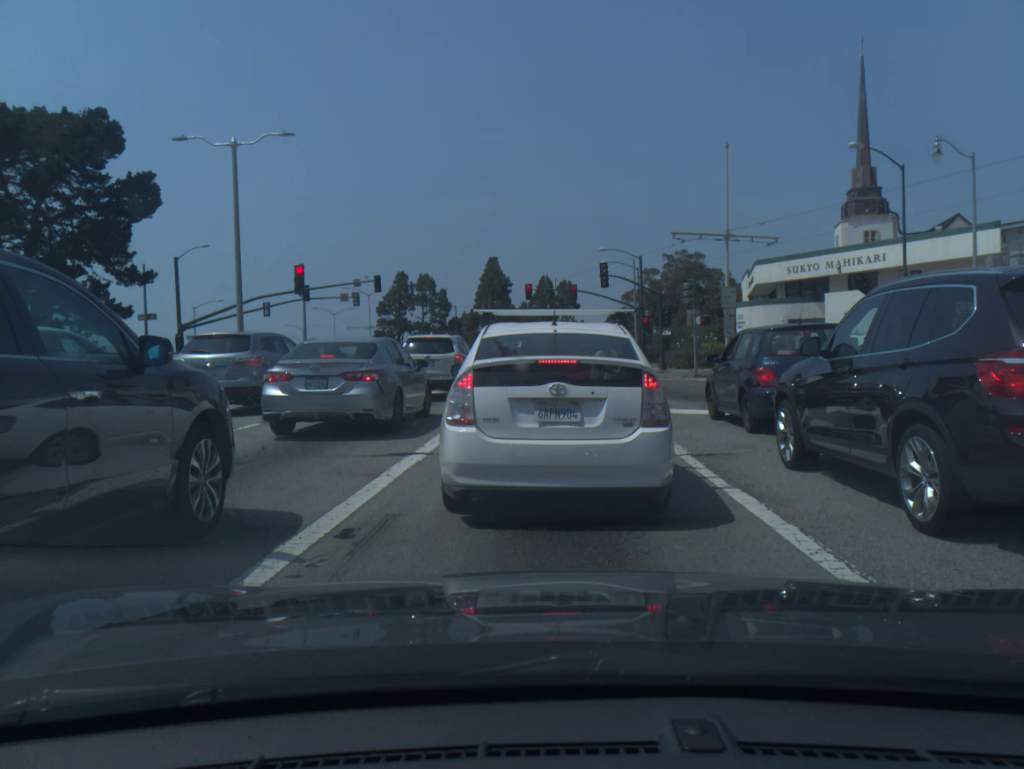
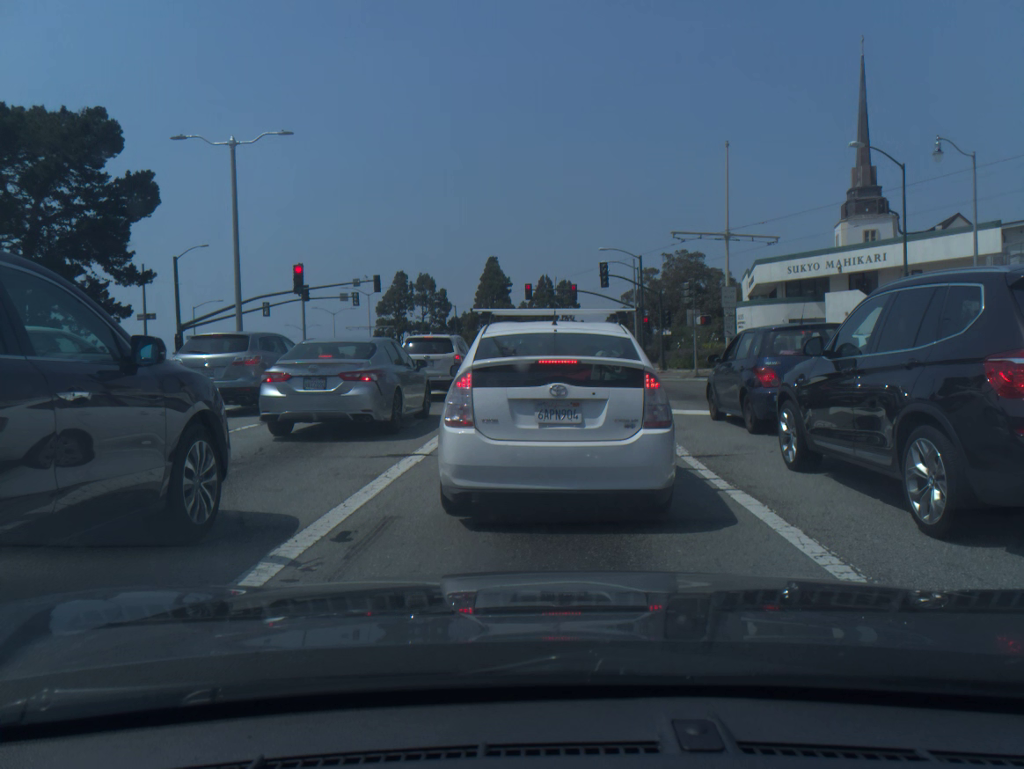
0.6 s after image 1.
(0.0, +0.1) m; 0°
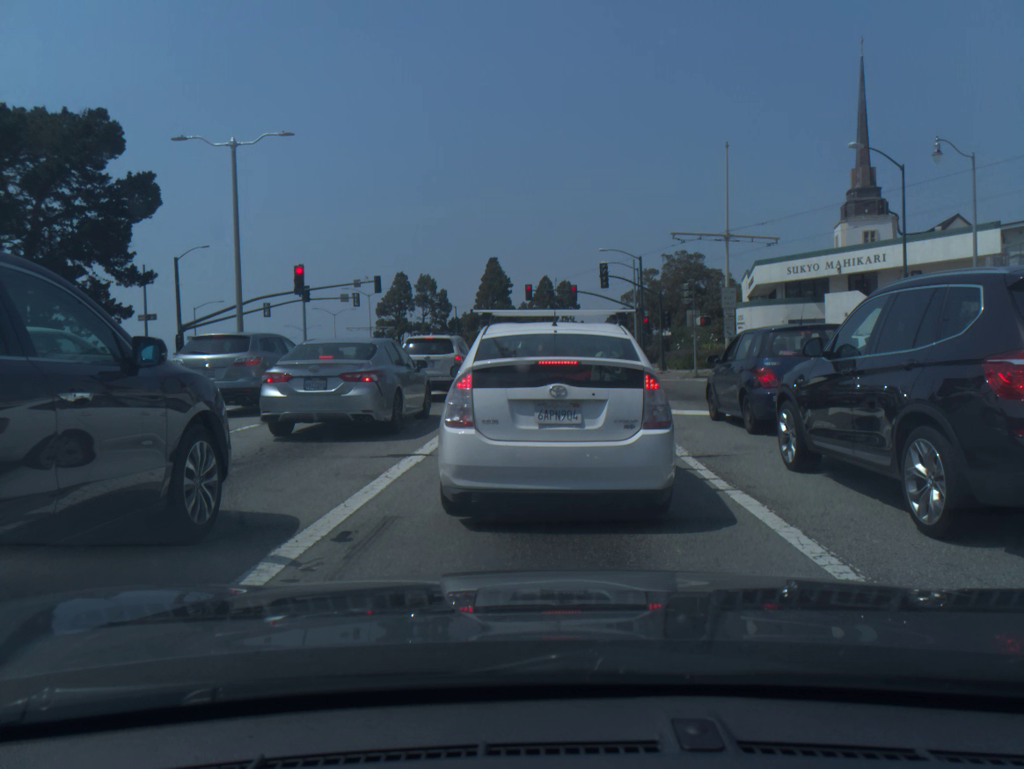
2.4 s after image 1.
(0.0, 0.0) m; 0°
